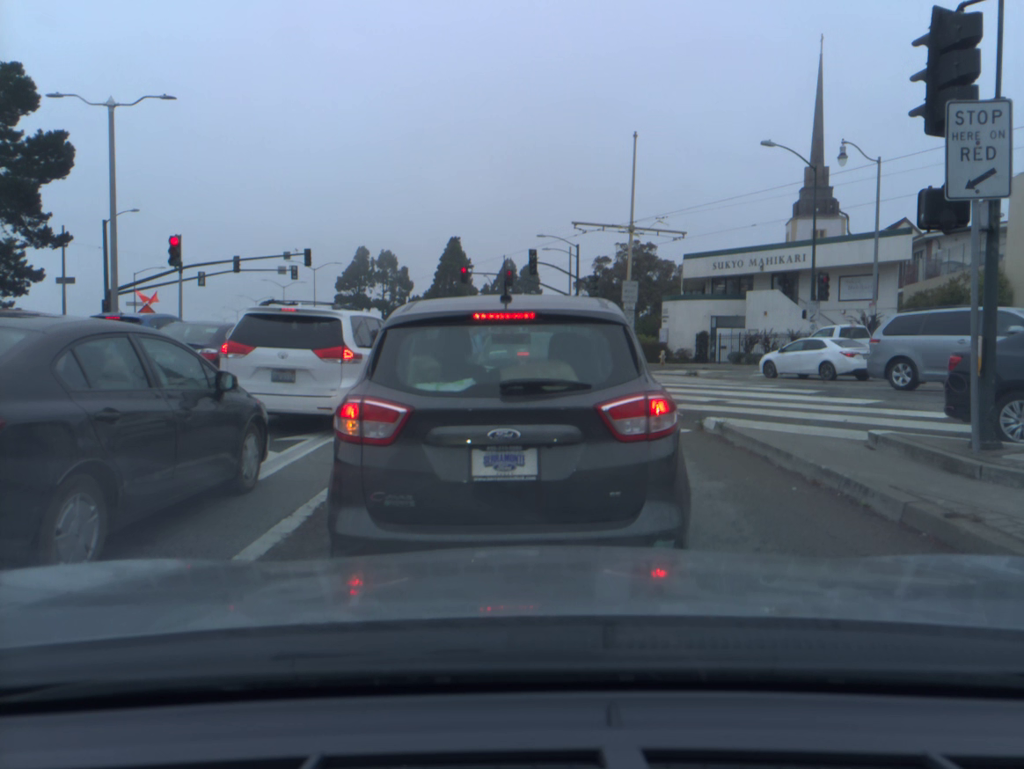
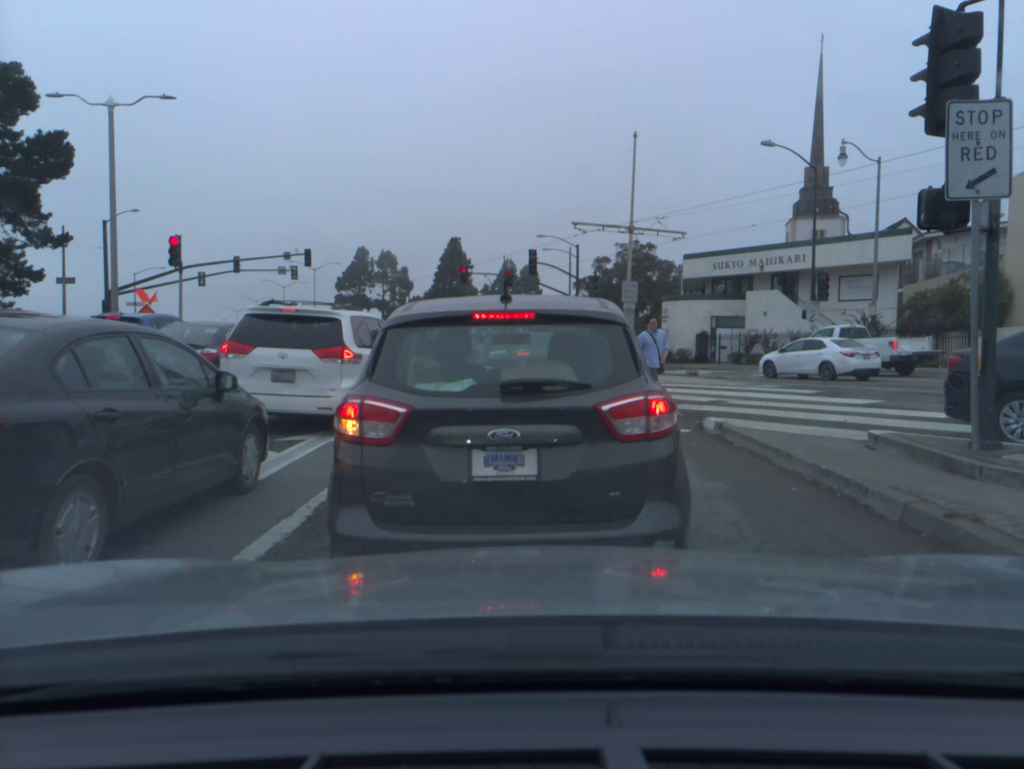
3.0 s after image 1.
(0.0, 0.0) m; 0°
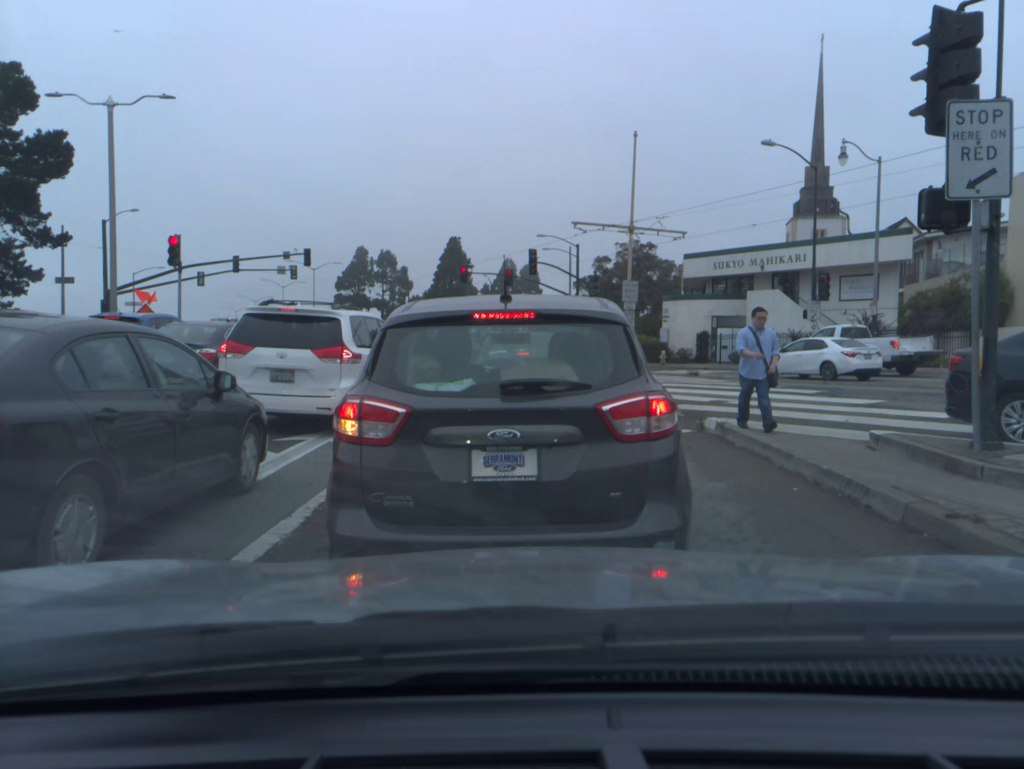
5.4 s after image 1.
(0.0, 0.0) m; 0°
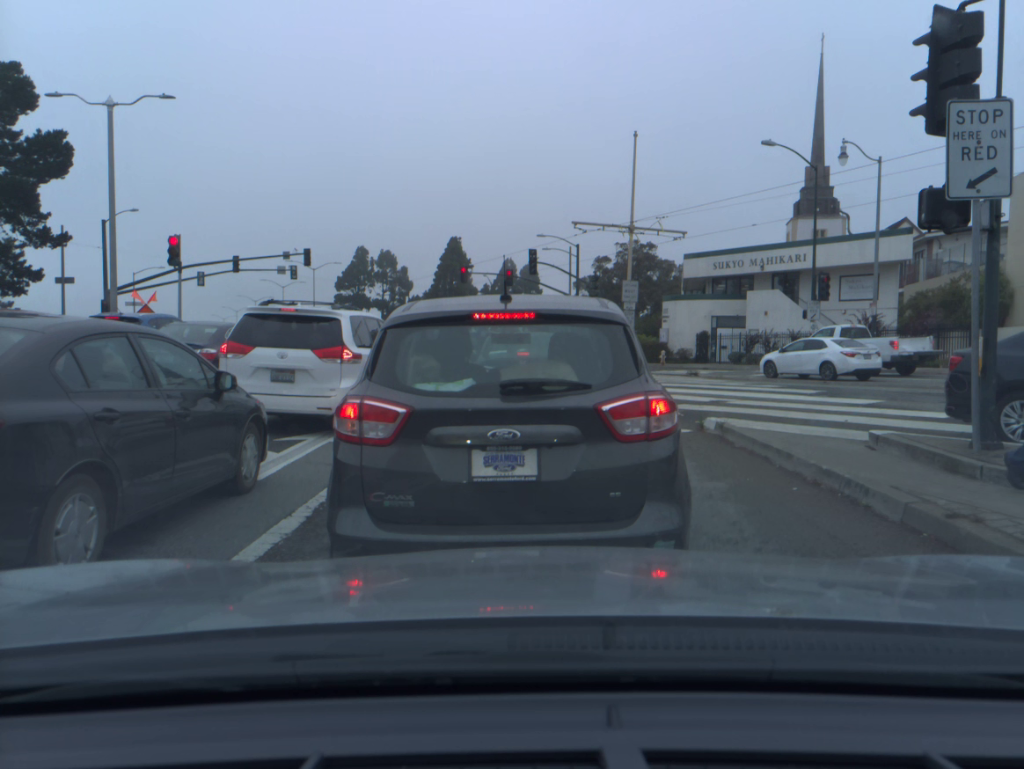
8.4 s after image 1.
(0.0, 0.0) m; 0°
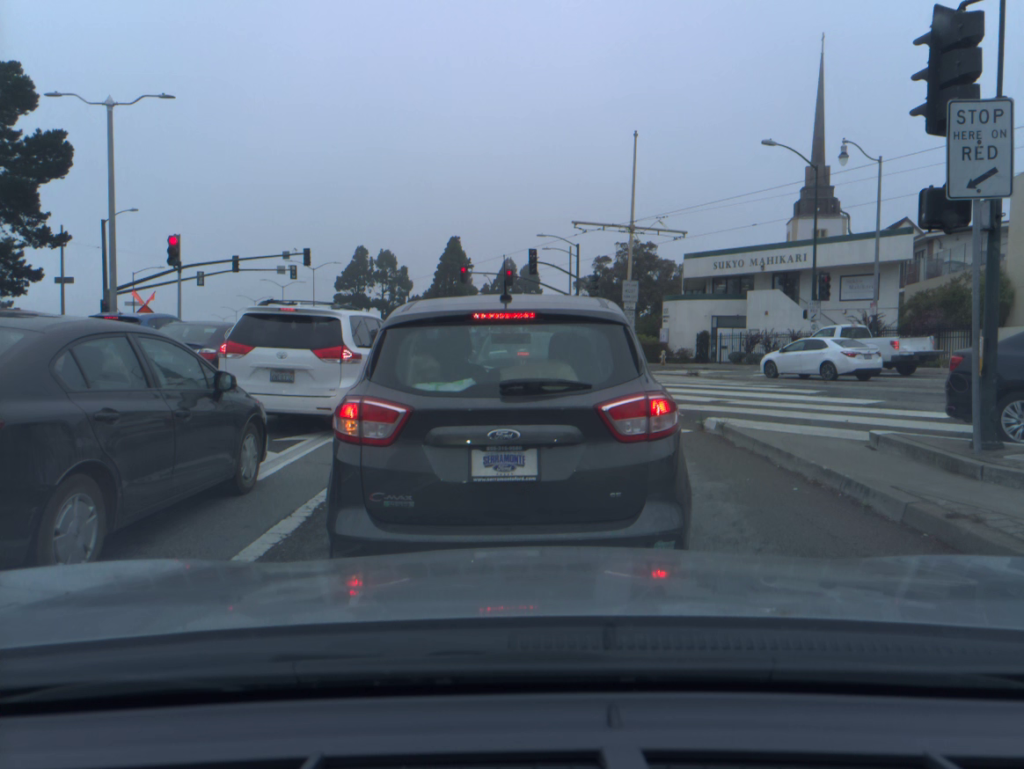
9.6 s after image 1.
(0.0, 0.0) m; 0°
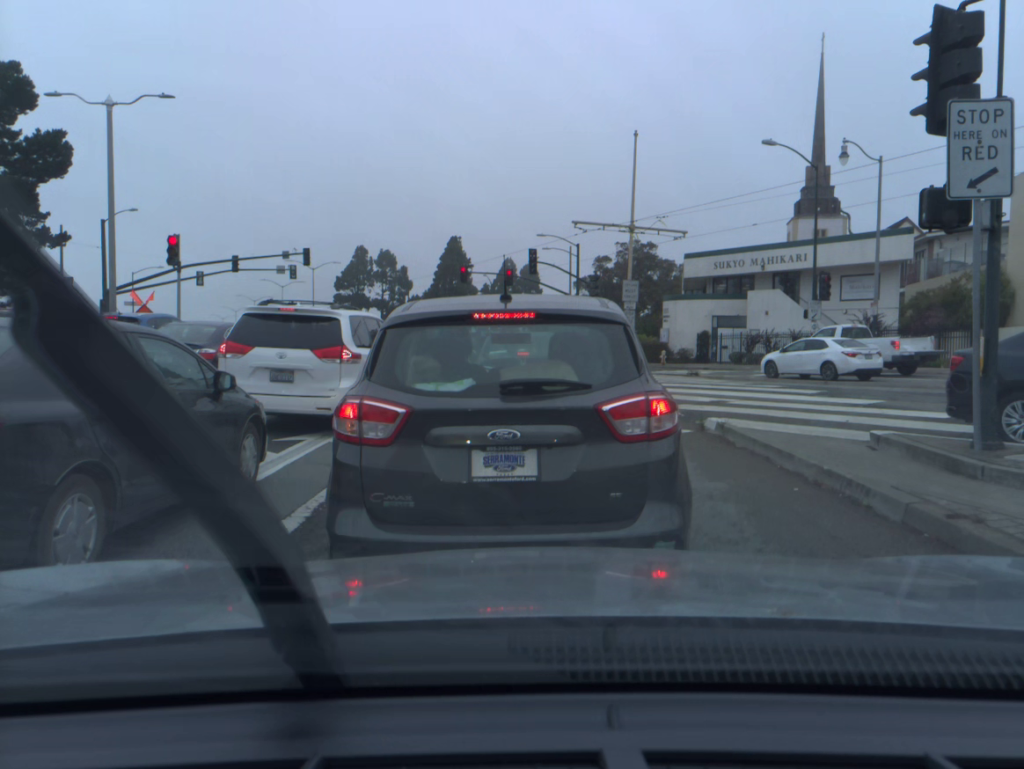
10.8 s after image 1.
(0.0, 0.0) m; 0°
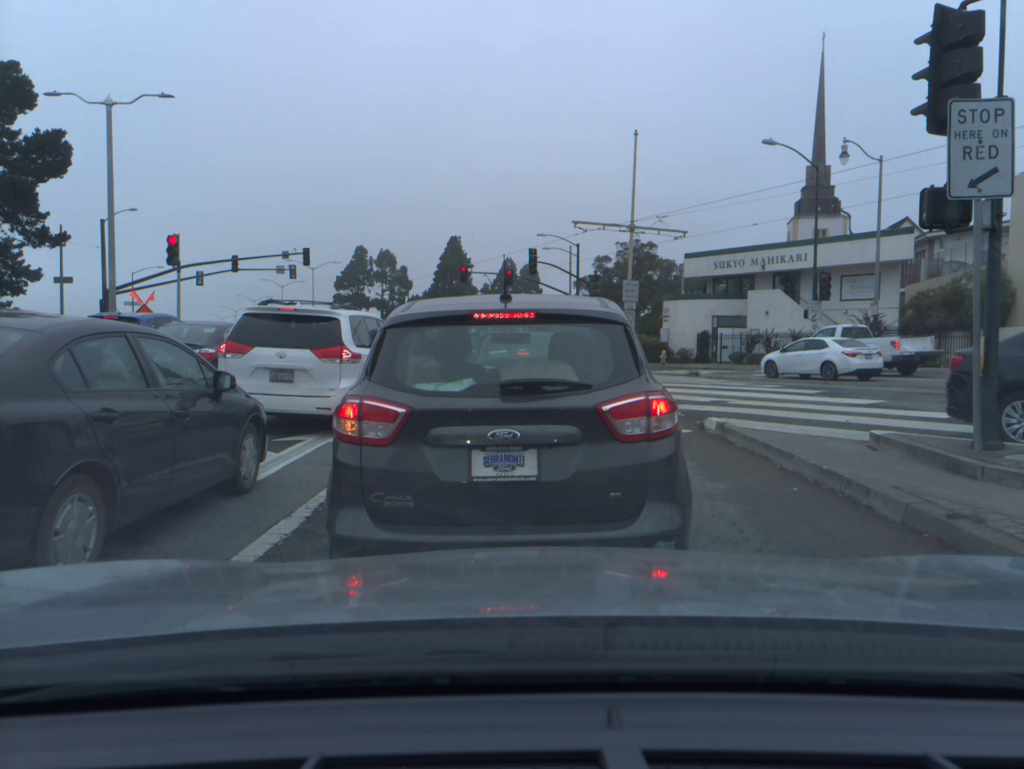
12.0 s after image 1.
(0.0, 0.0) m; 0°
